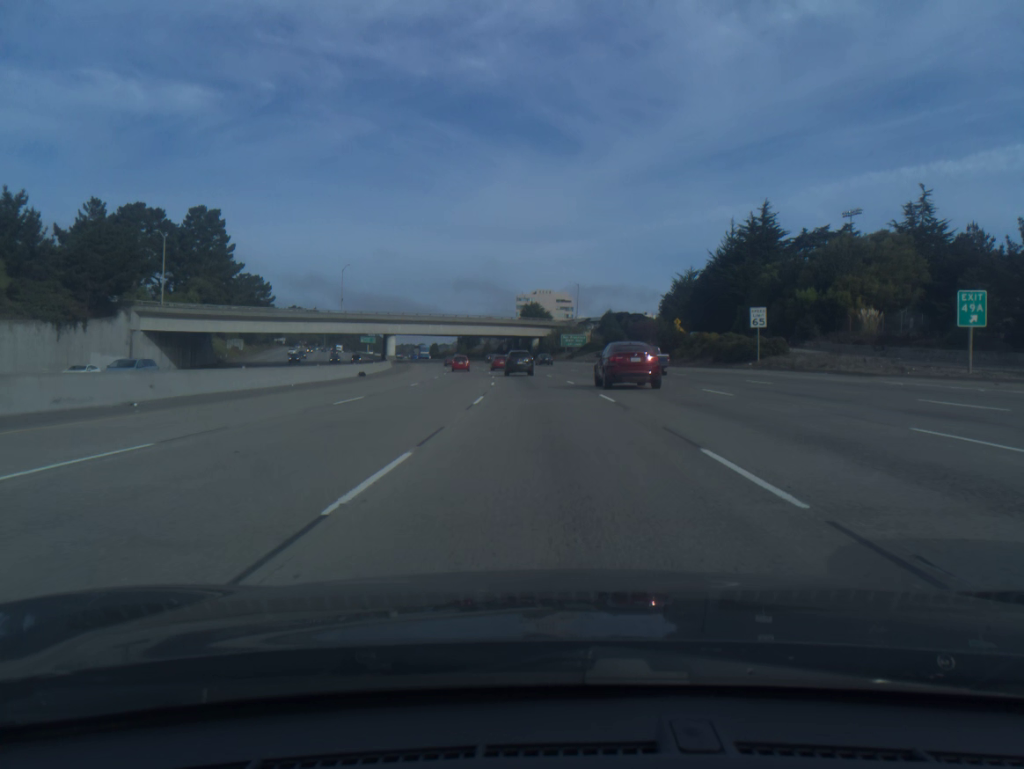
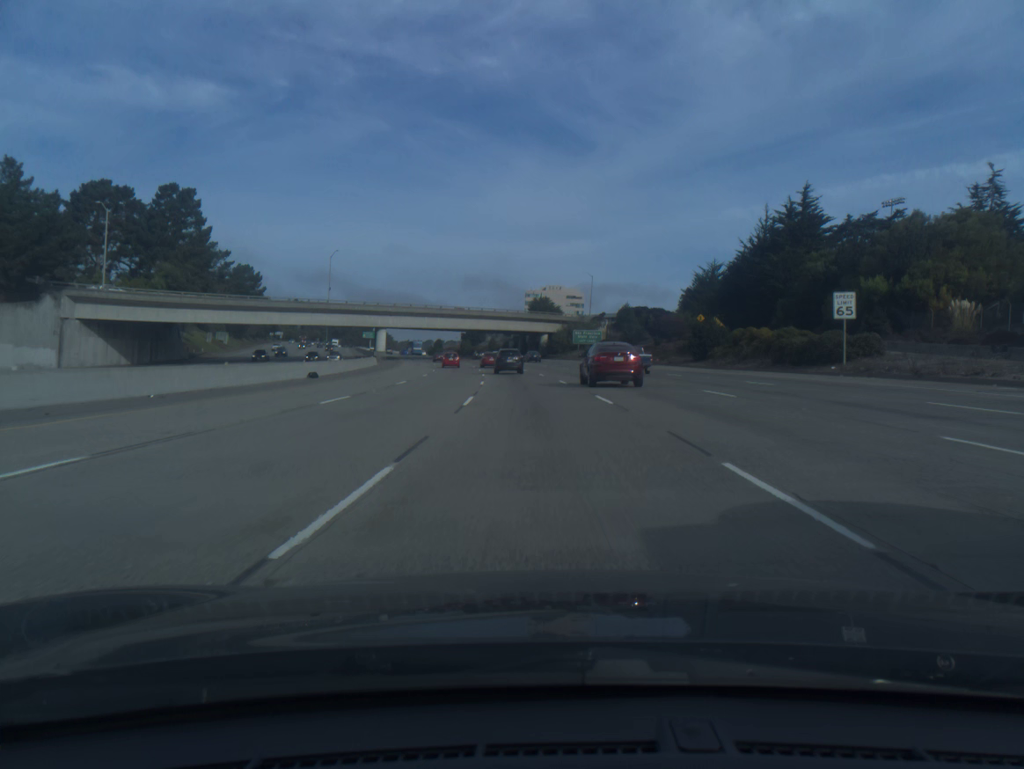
(-0.1, +15.6) m; -1°
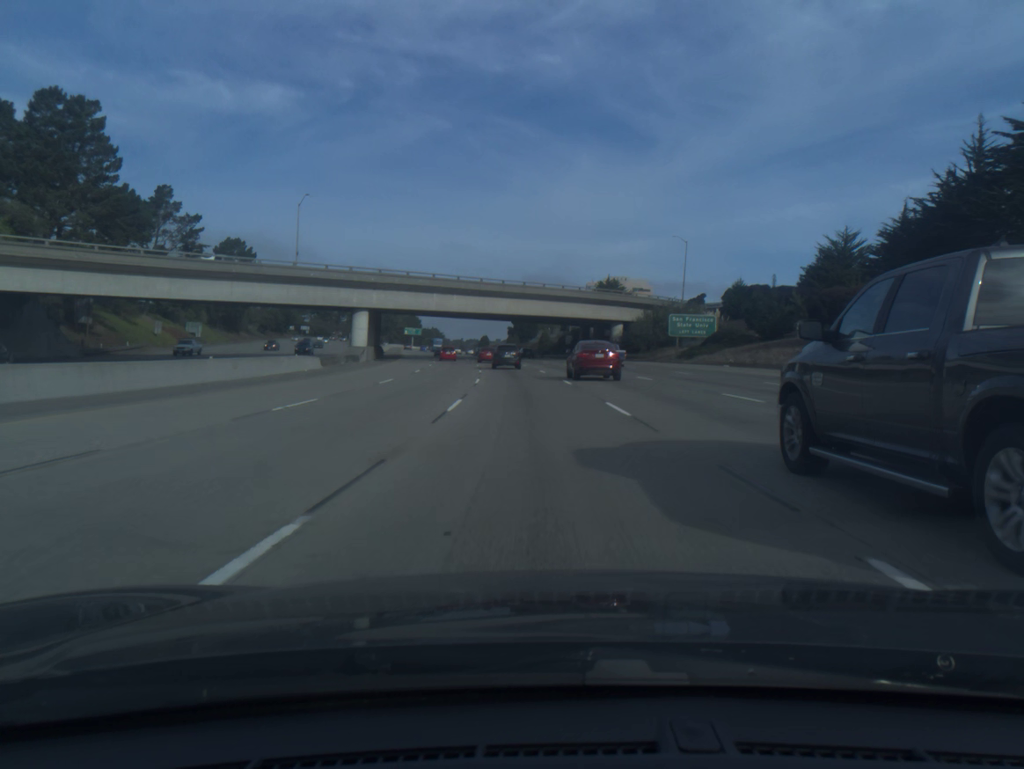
(-1.5, +46.3) m; -4°
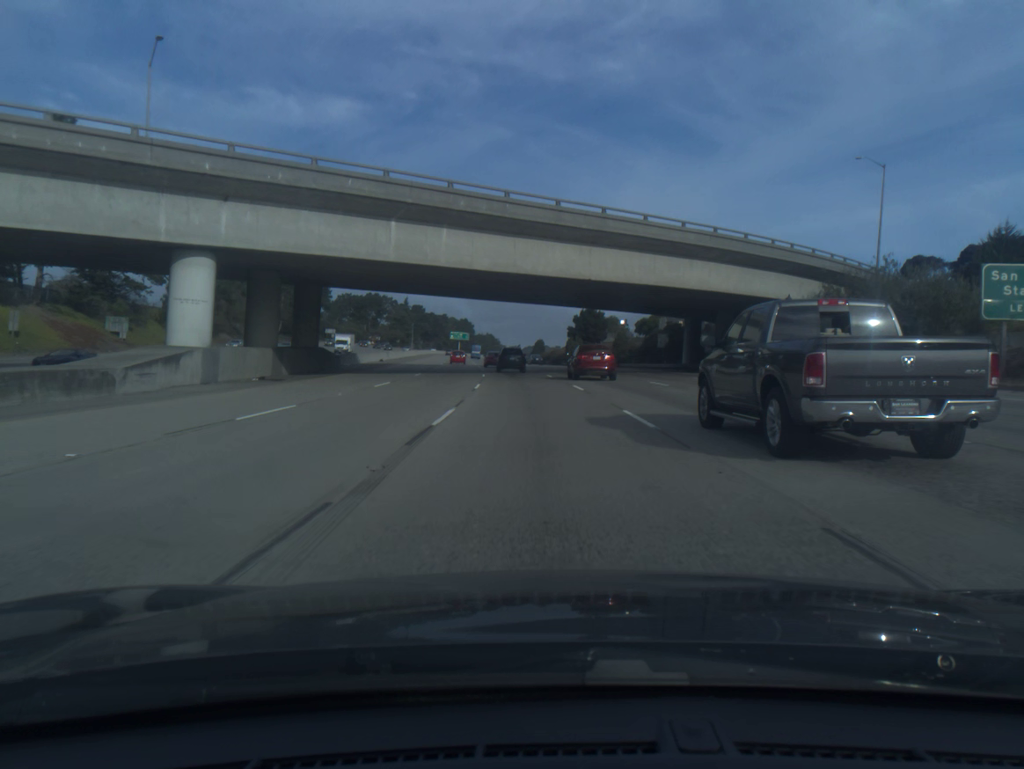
(-1.8, +45.7) m; -4°
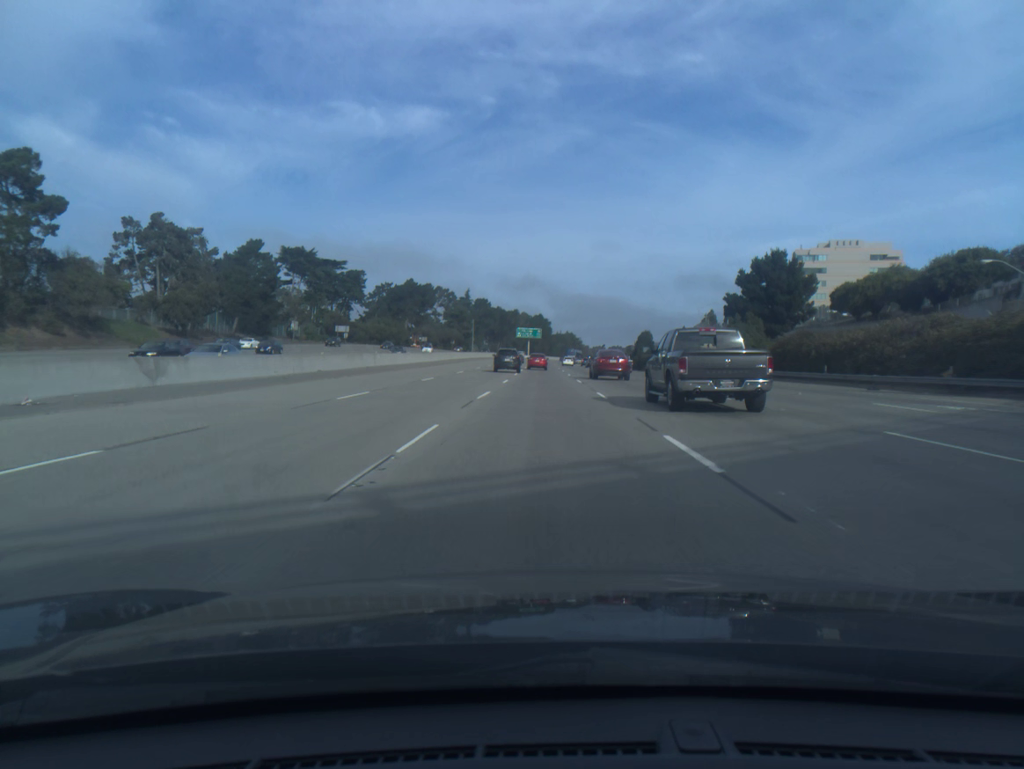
(-4.0, +75.5) m; -6°
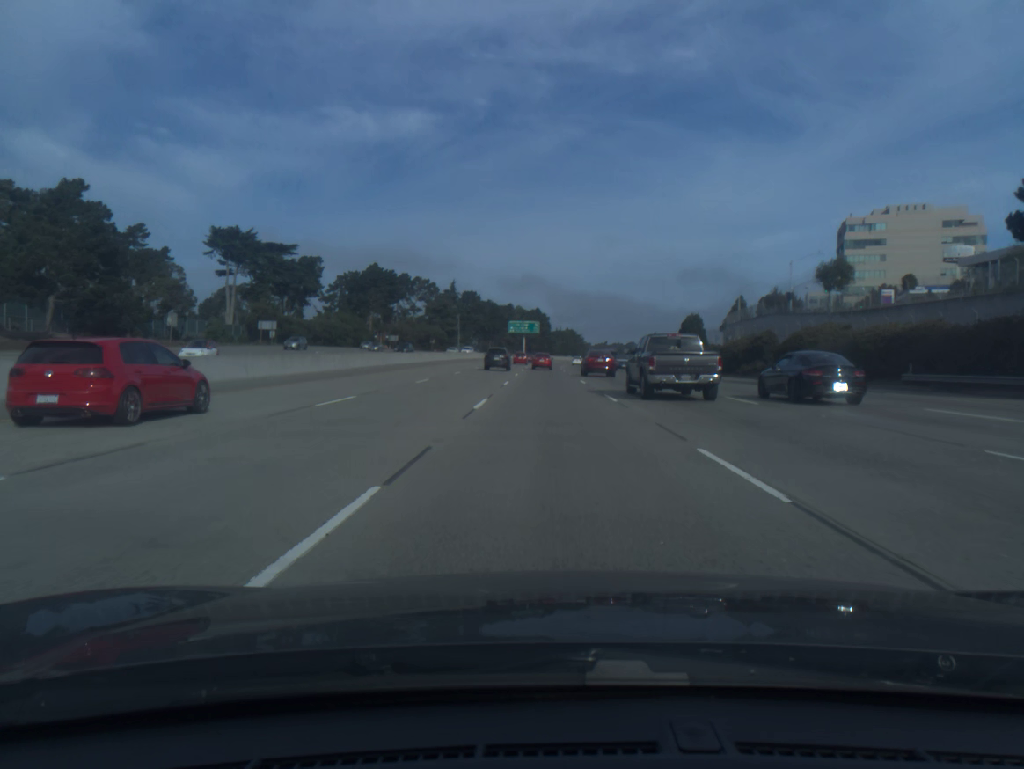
(-0.2, +45.5) m; 0°
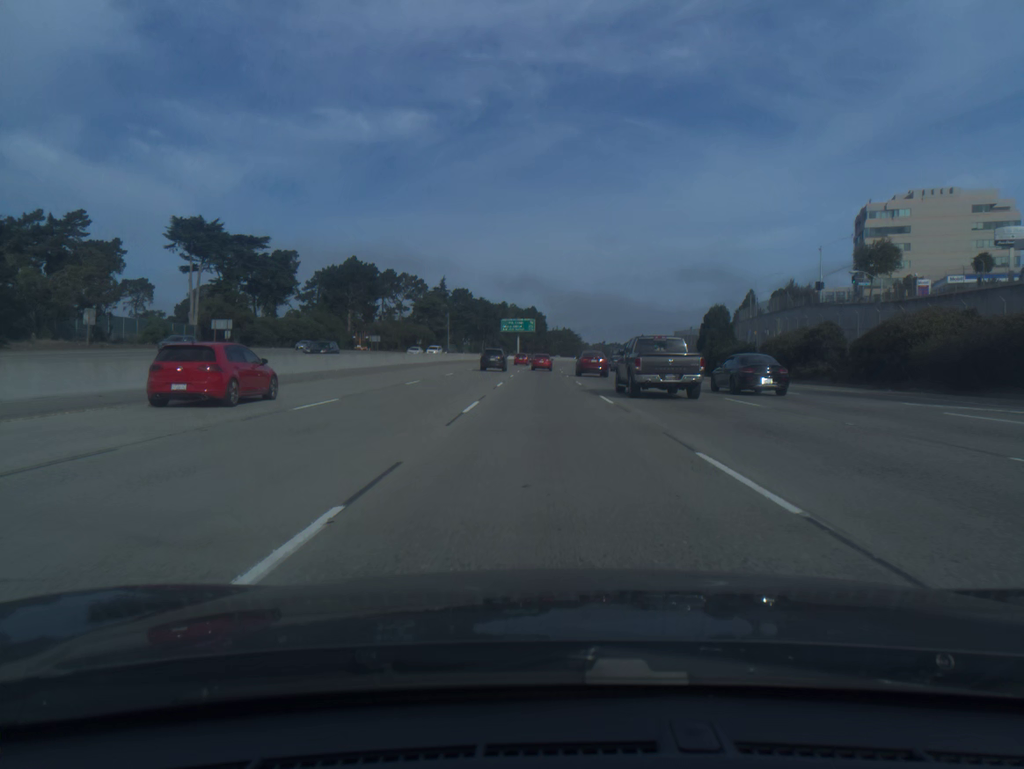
(0.0, +15.2) m; 0°
